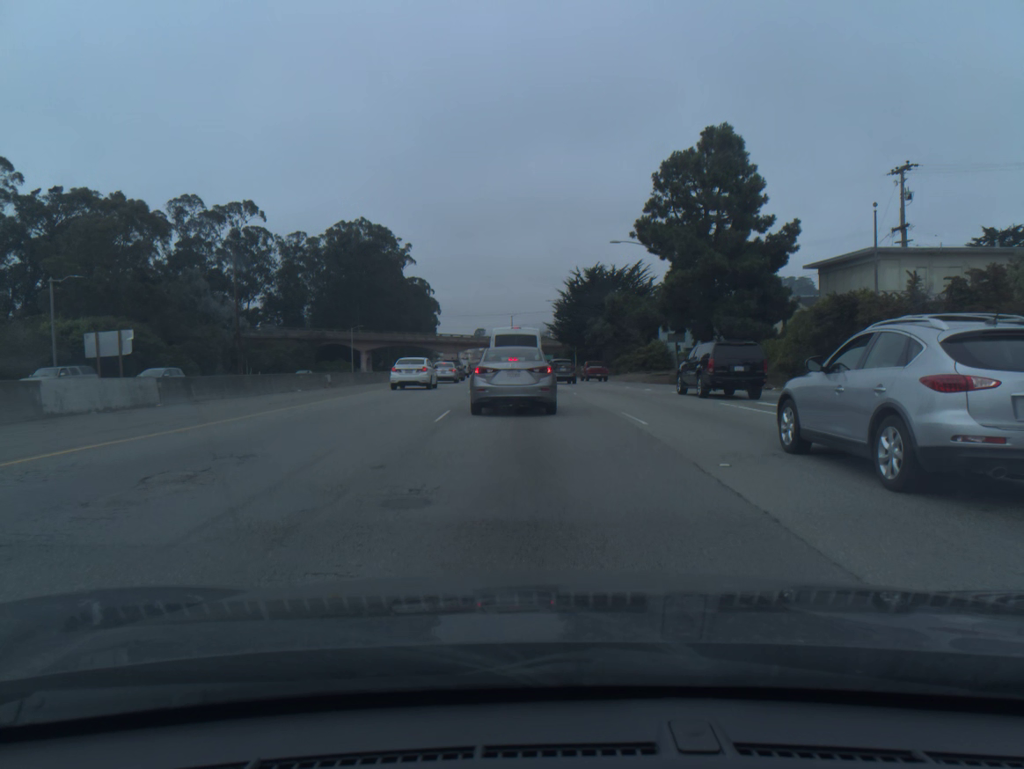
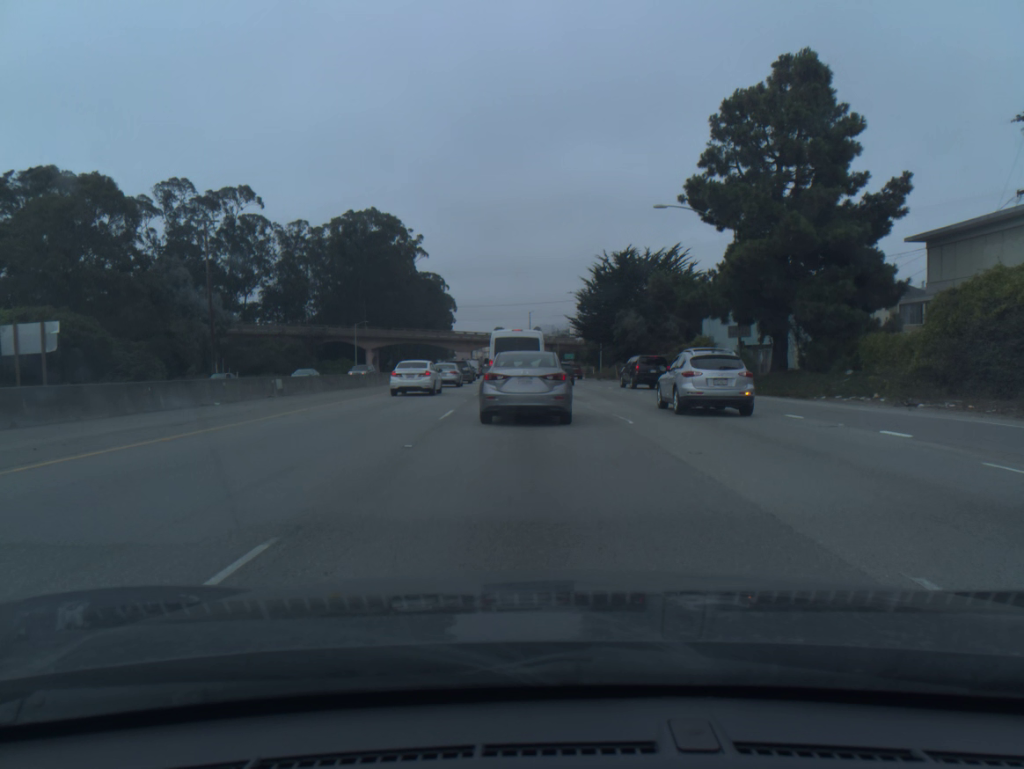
(-0.1, +12.8) m; -1°
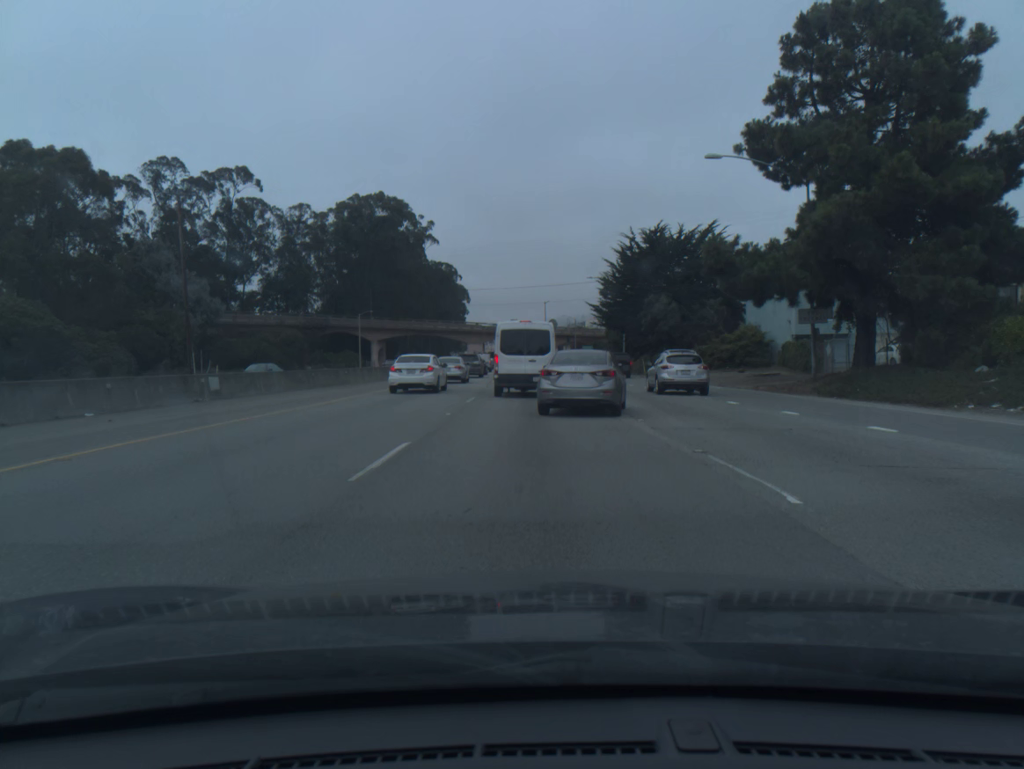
(-0.1, +9.1) m; -1°
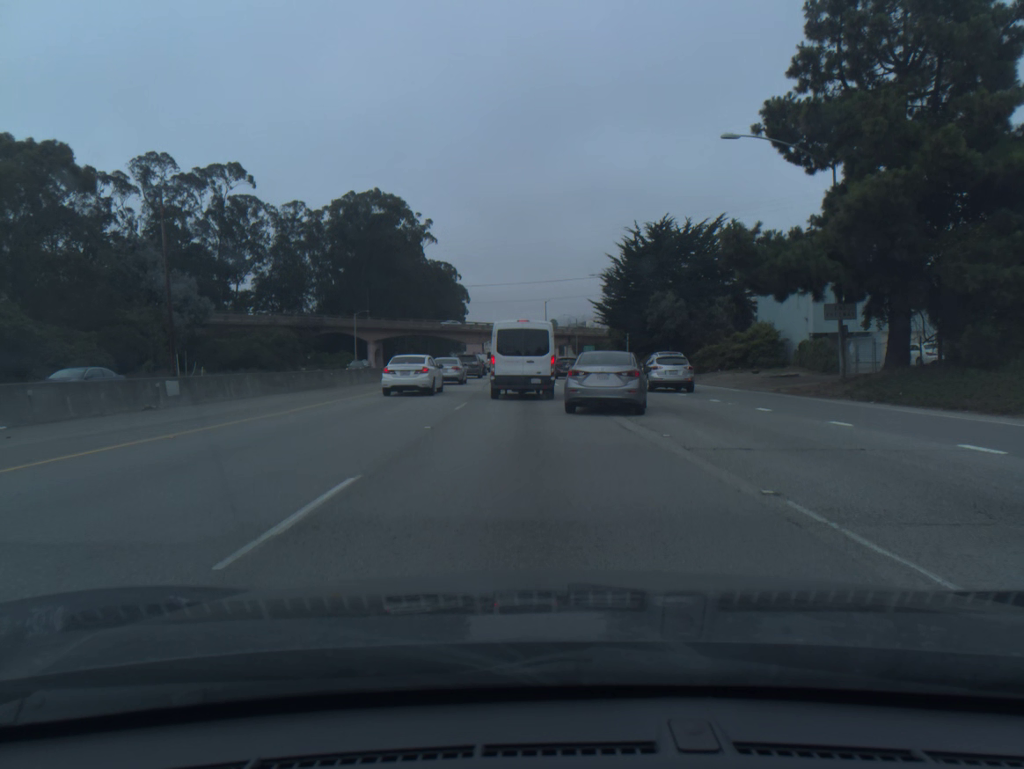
(0.0, +3.1) m; 0°
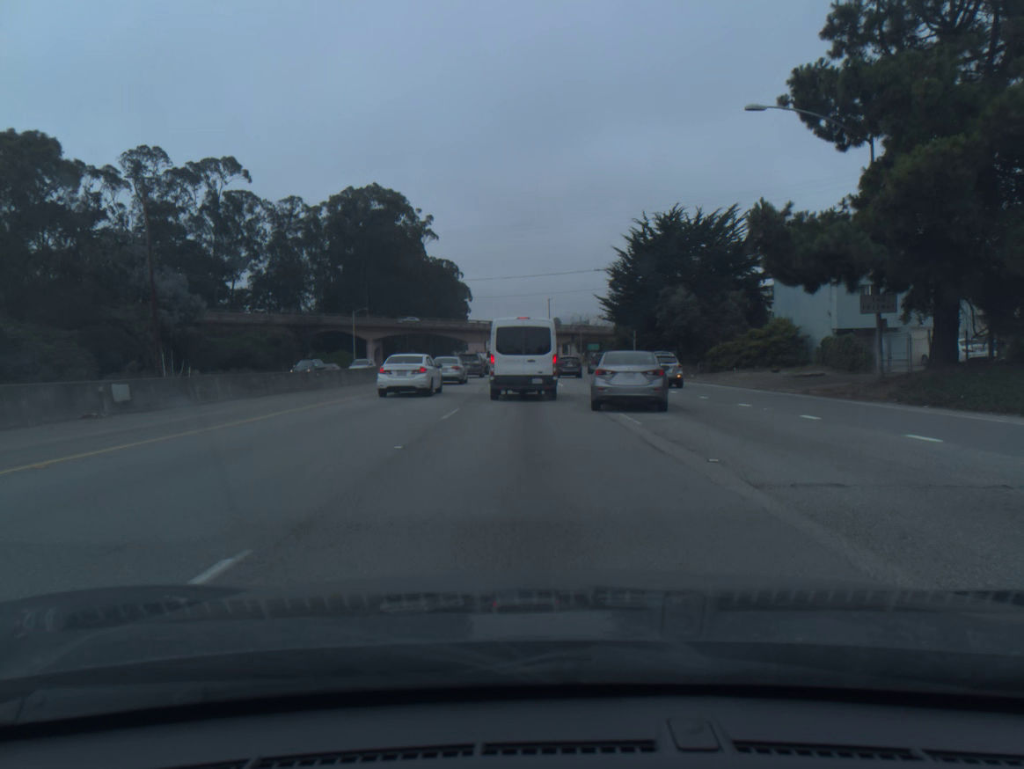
(0.0, +3.2) m; 0°
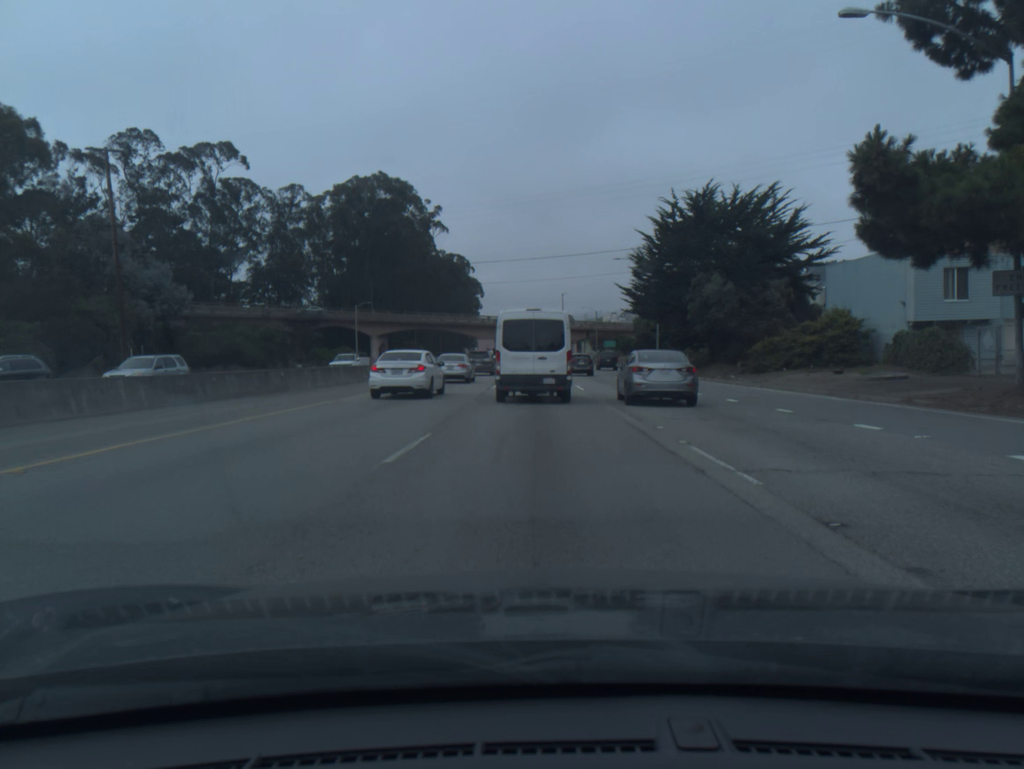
(-0.1, +7.1) m; -1°
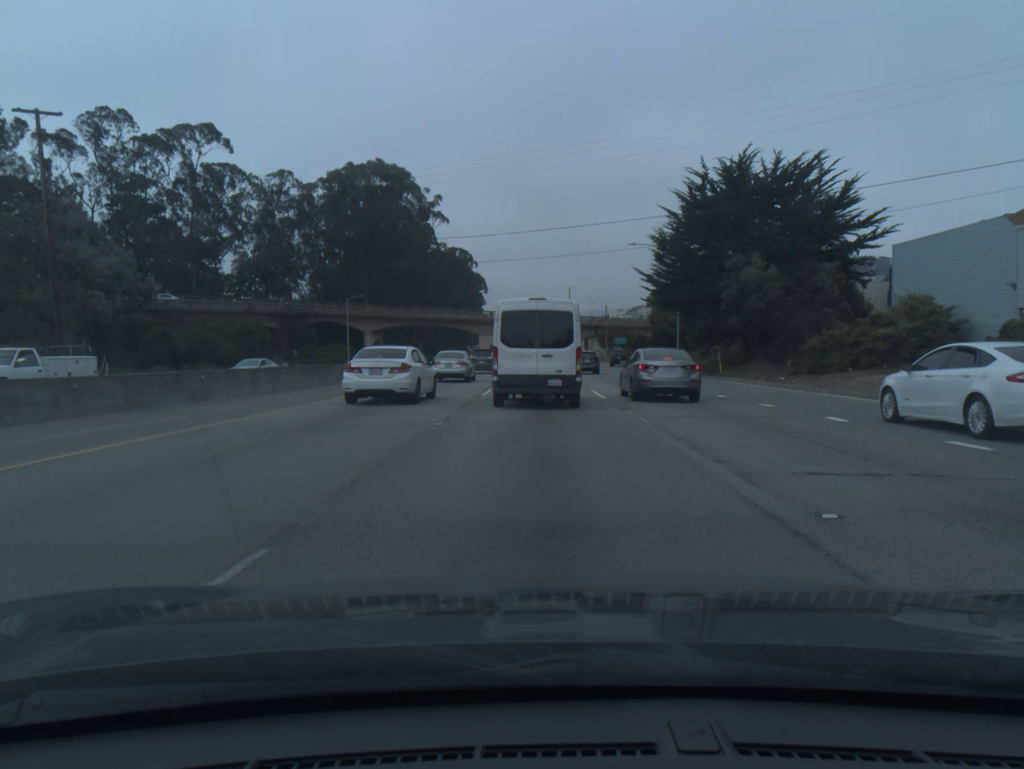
(0.0, +7.7) m; 0°
